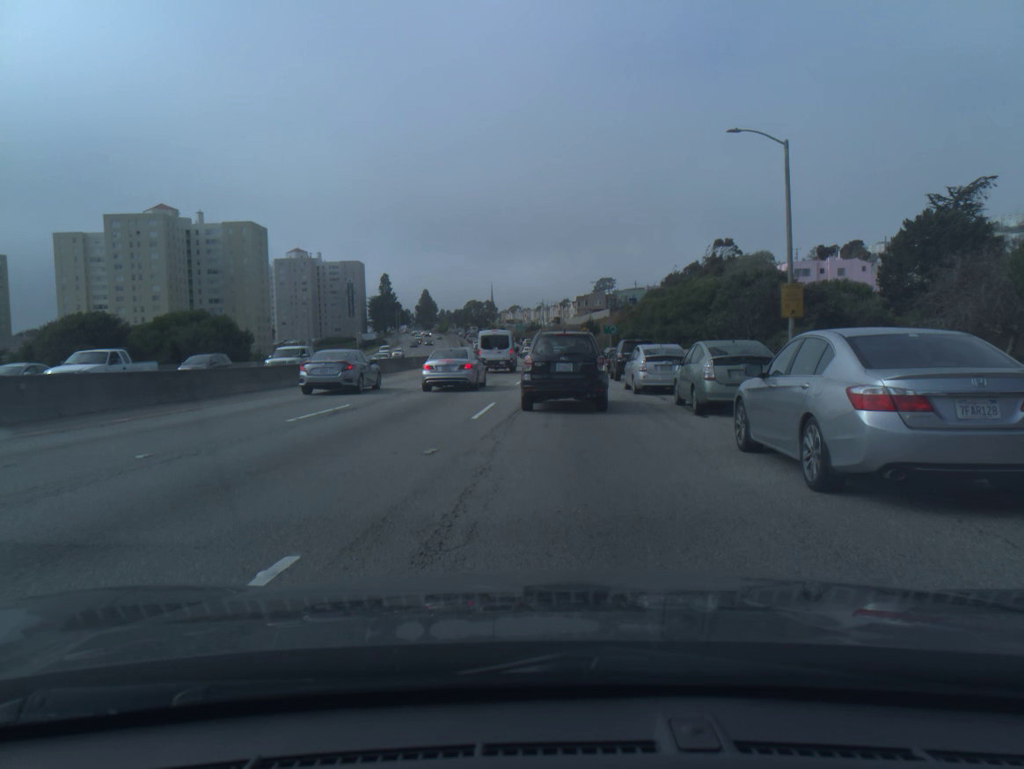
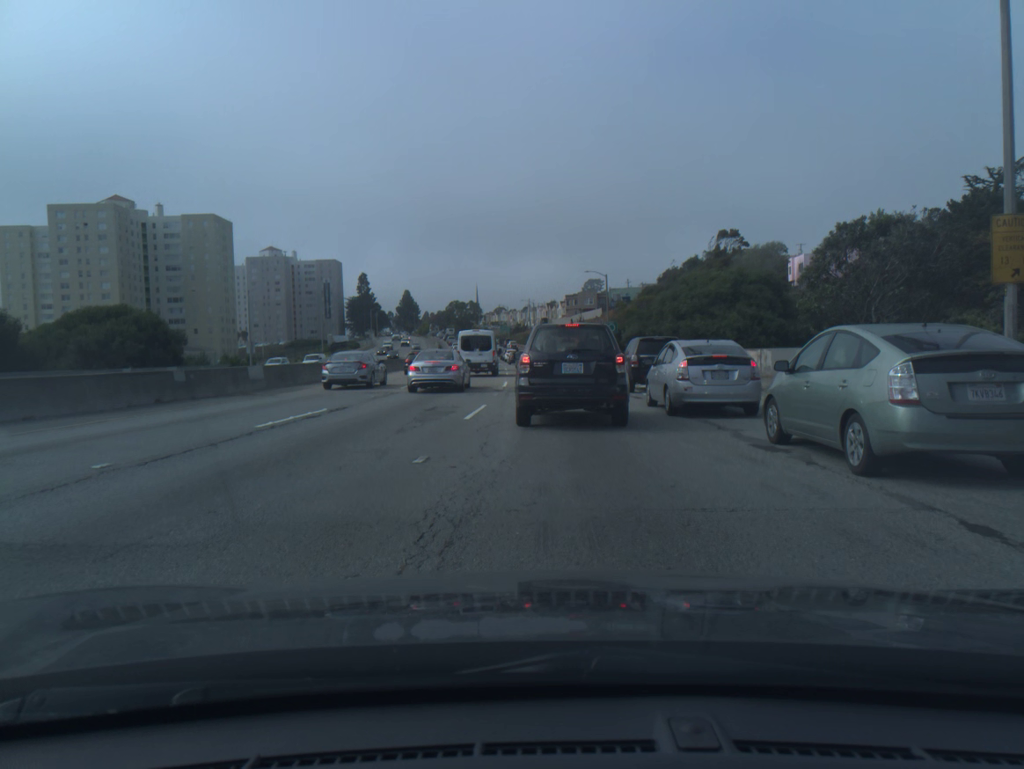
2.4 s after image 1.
(+0.2, +15.4) m; +1°
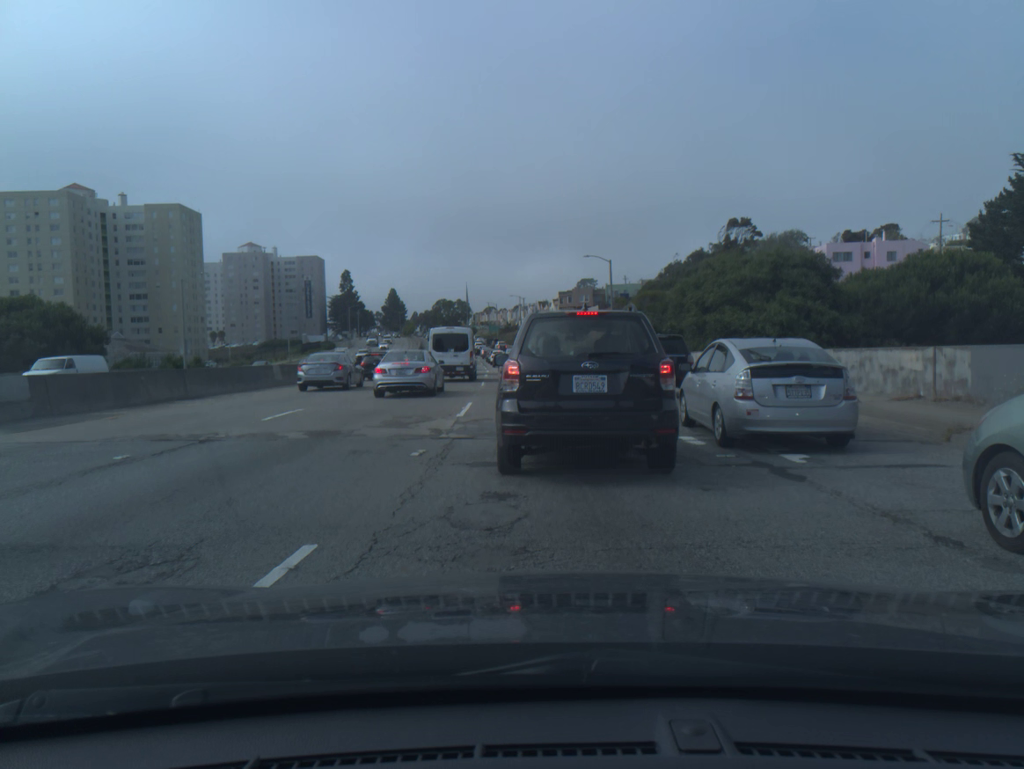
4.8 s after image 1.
(0.0, +13.6) m; 0°
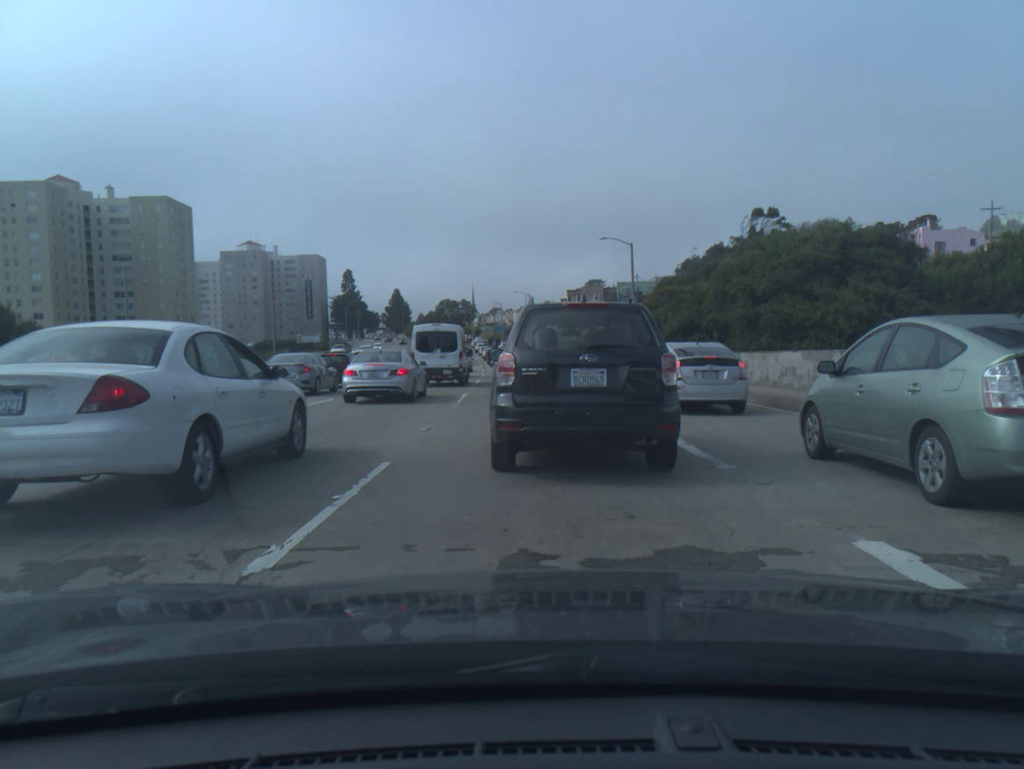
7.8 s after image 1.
(0.0, +11.5) m; 0°
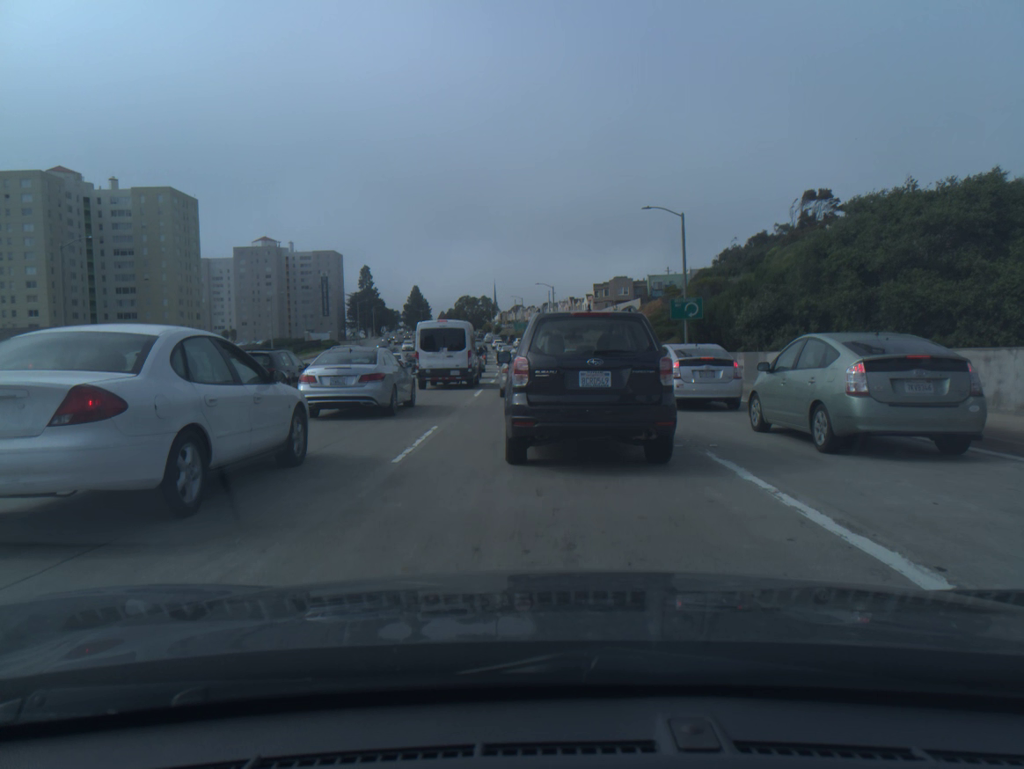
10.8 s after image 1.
(-0.3, +11.4) m; -2°
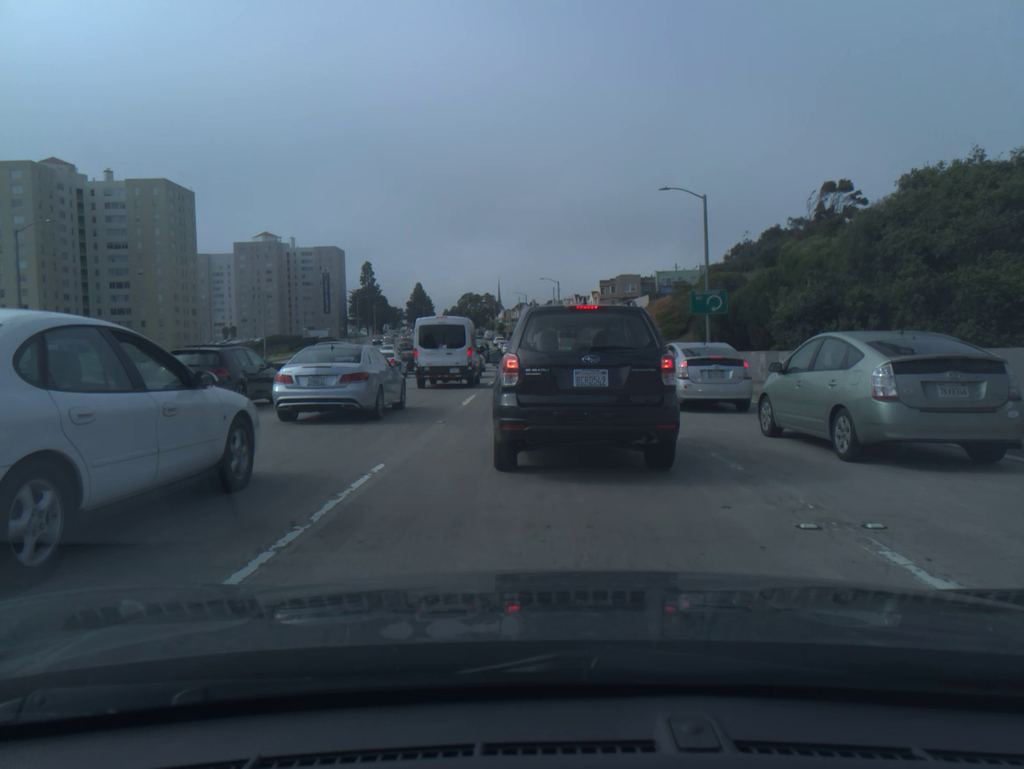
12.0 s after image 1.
(0.0, +4.8) m; +1°
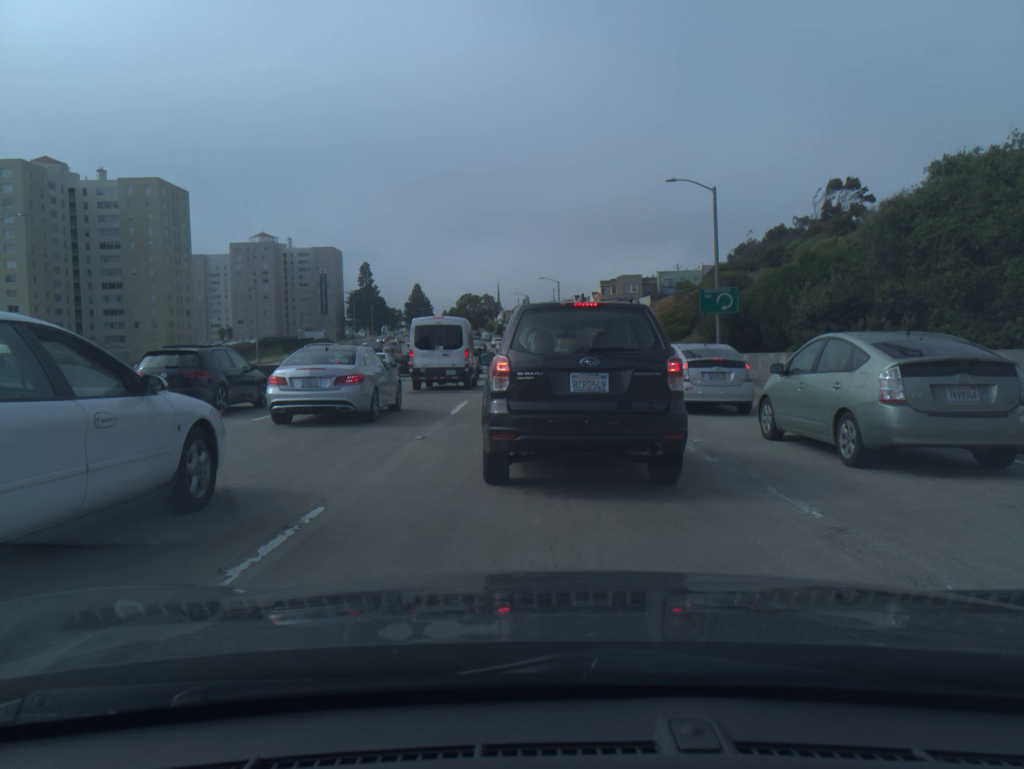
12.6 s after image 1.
(0.0, +2.3) m; 0°
